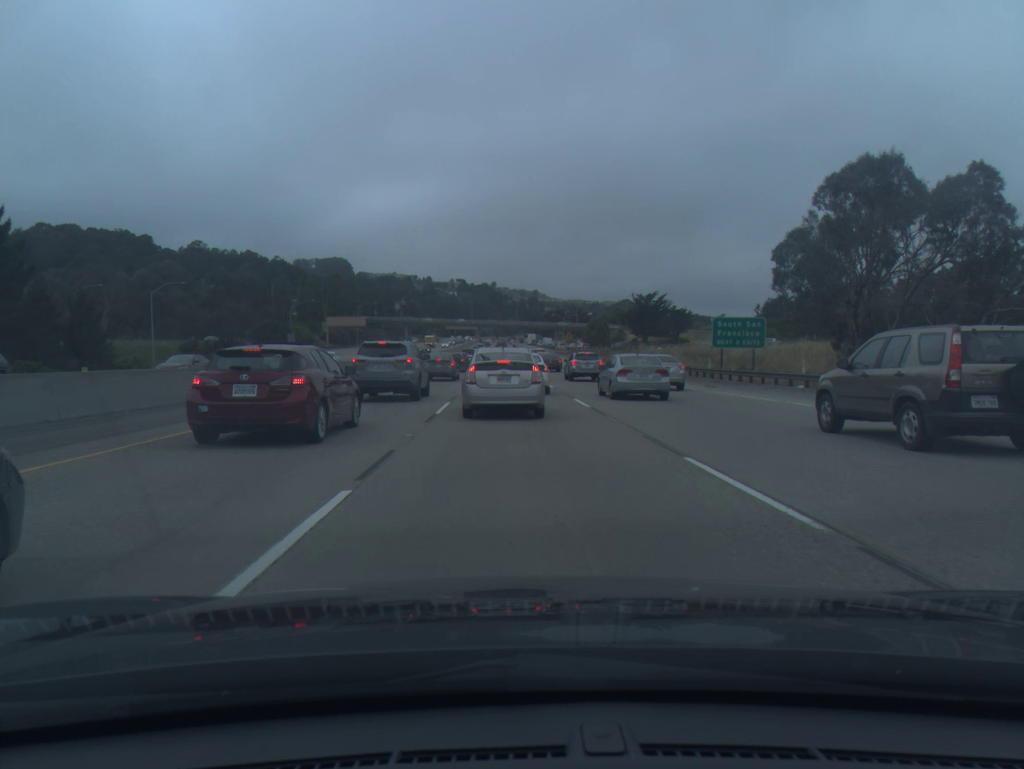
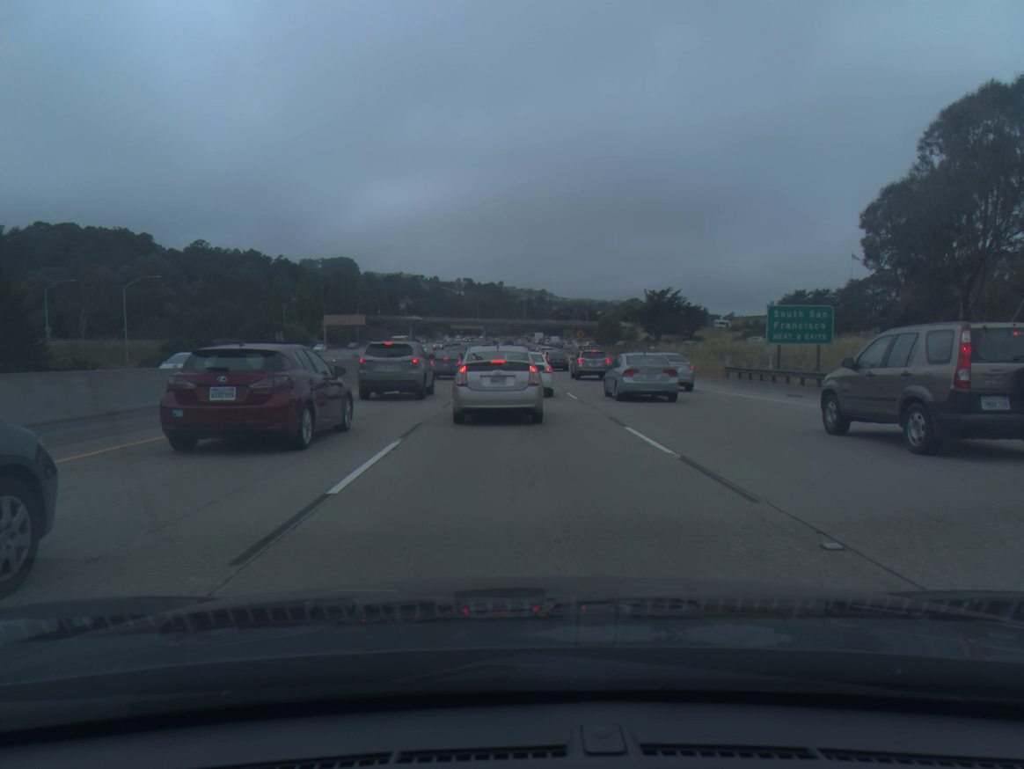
(0.0, +10.2) m; -1°
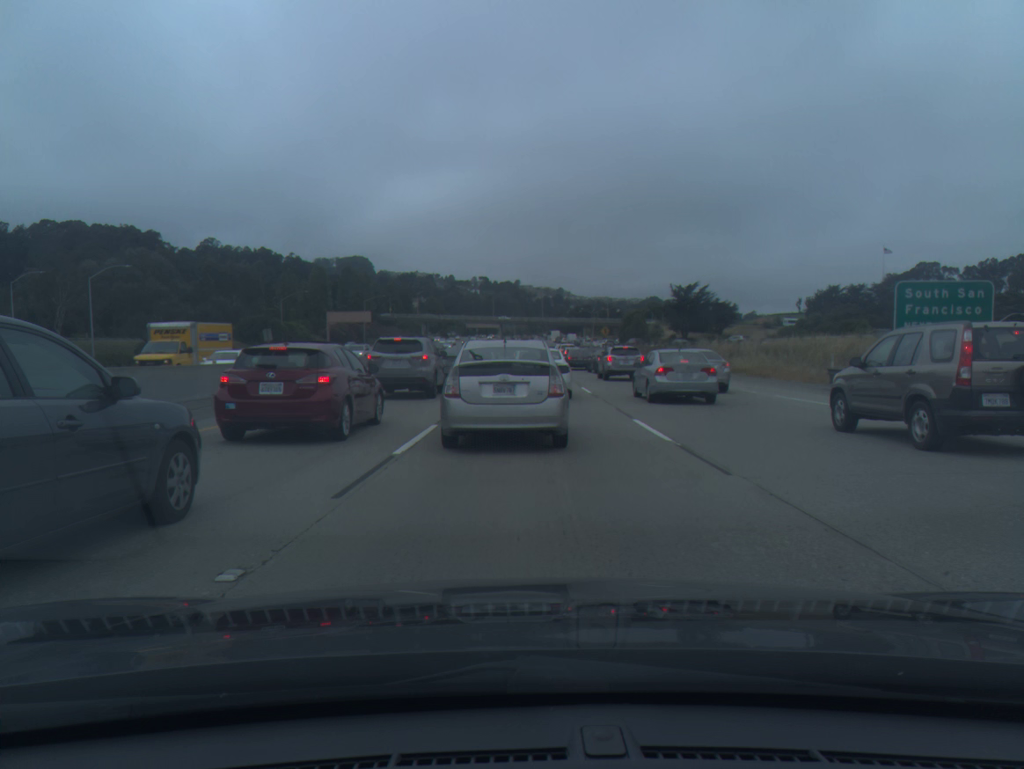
(-0.1, +12.7) m; -1°
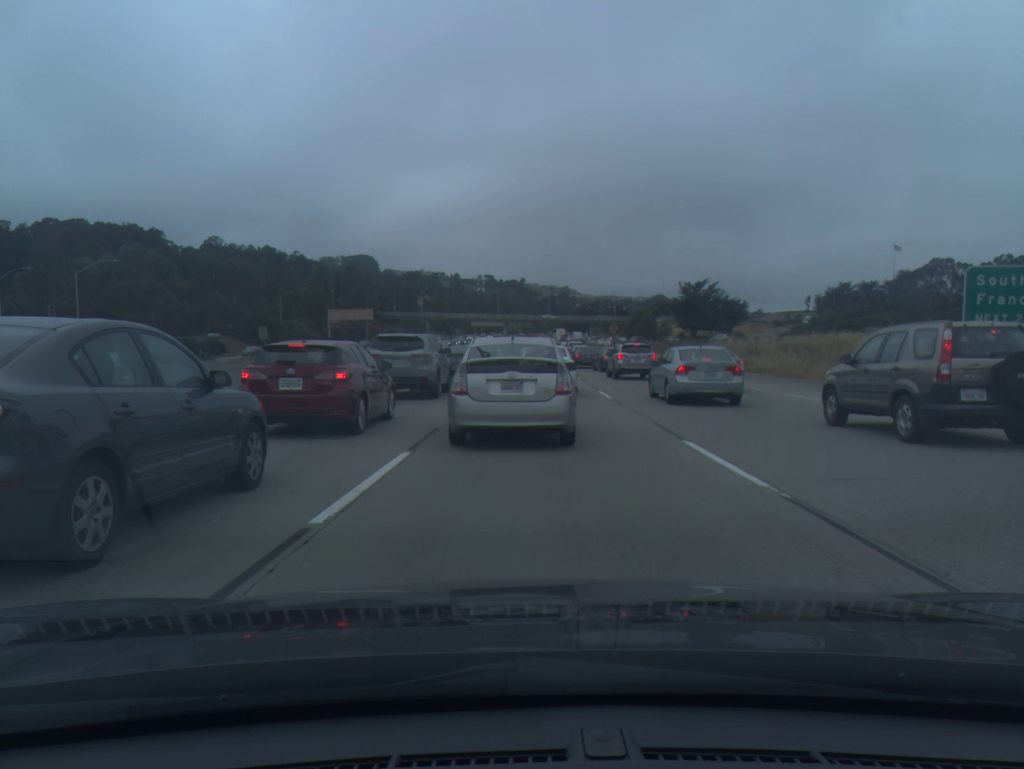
(0.0, +4.3) m; 0°
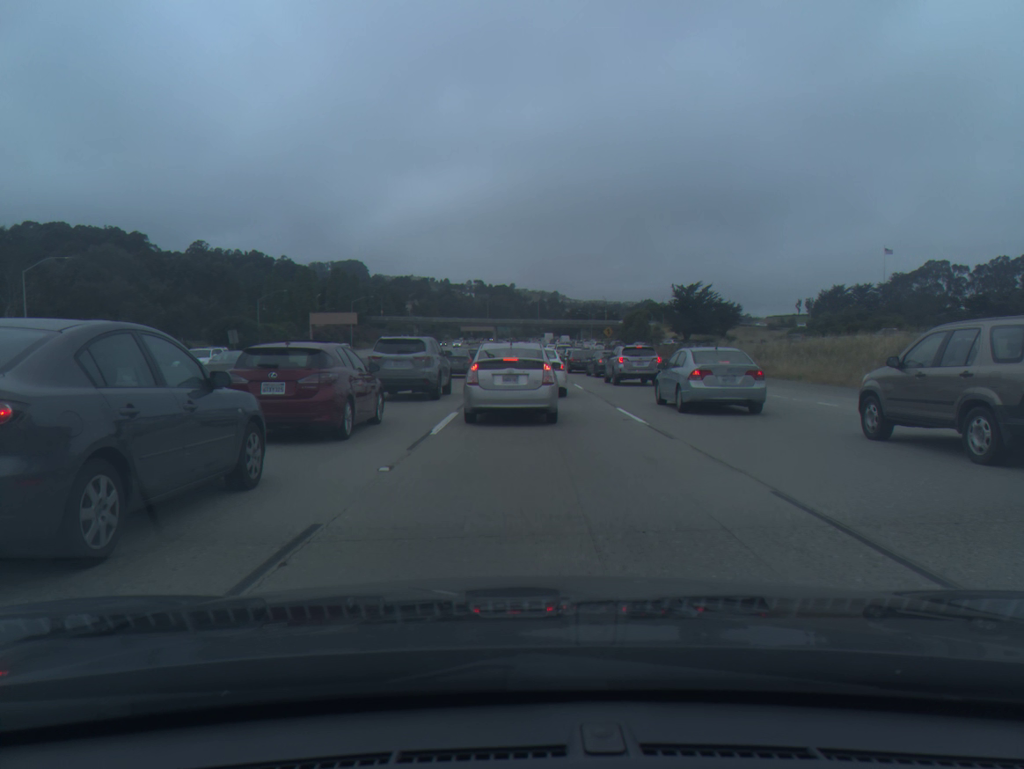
(0.0, +7.3) m; +1°
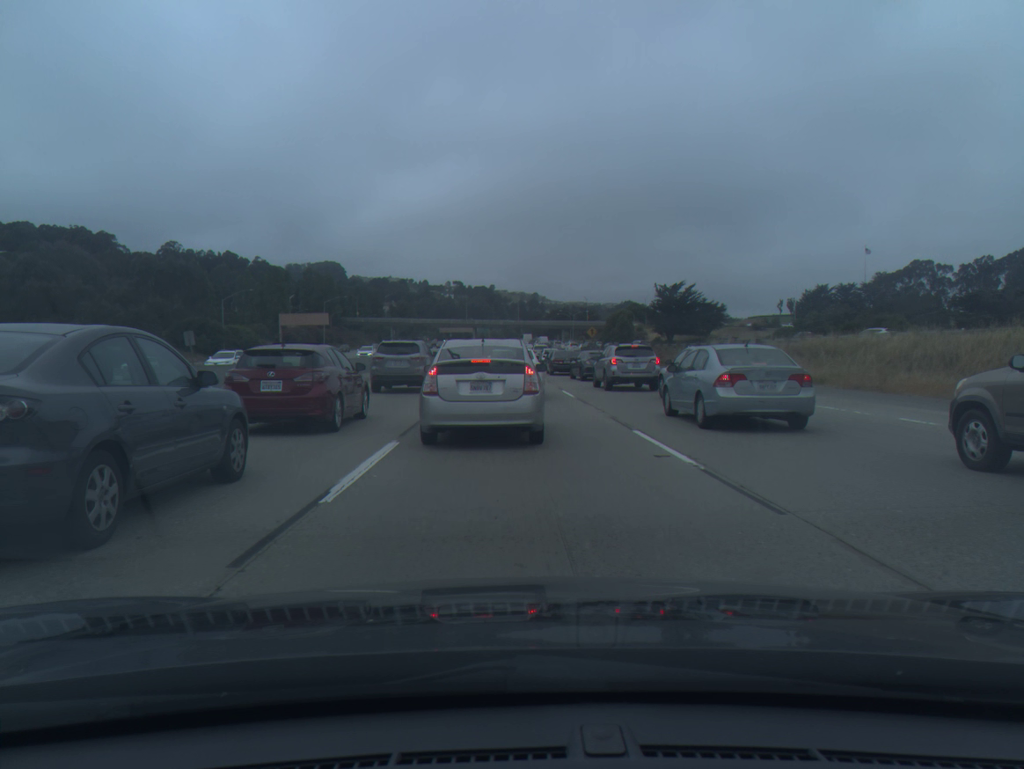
(+0.1, +5.6) m; +2°
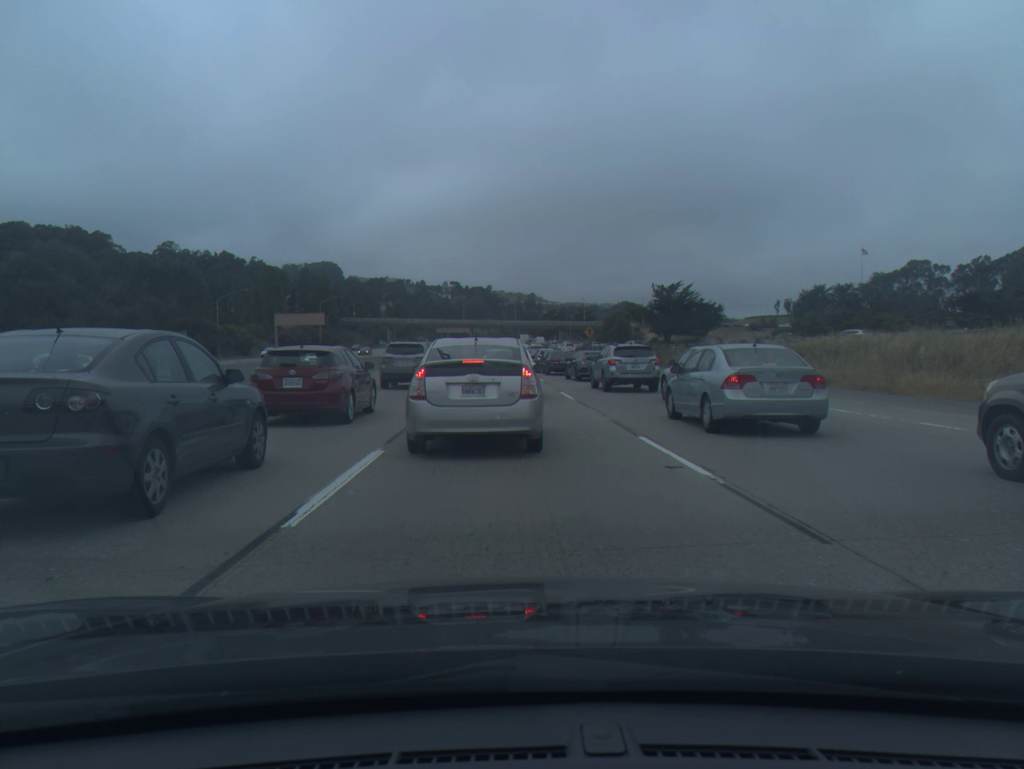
(0.0, +1.0) m; 0°
